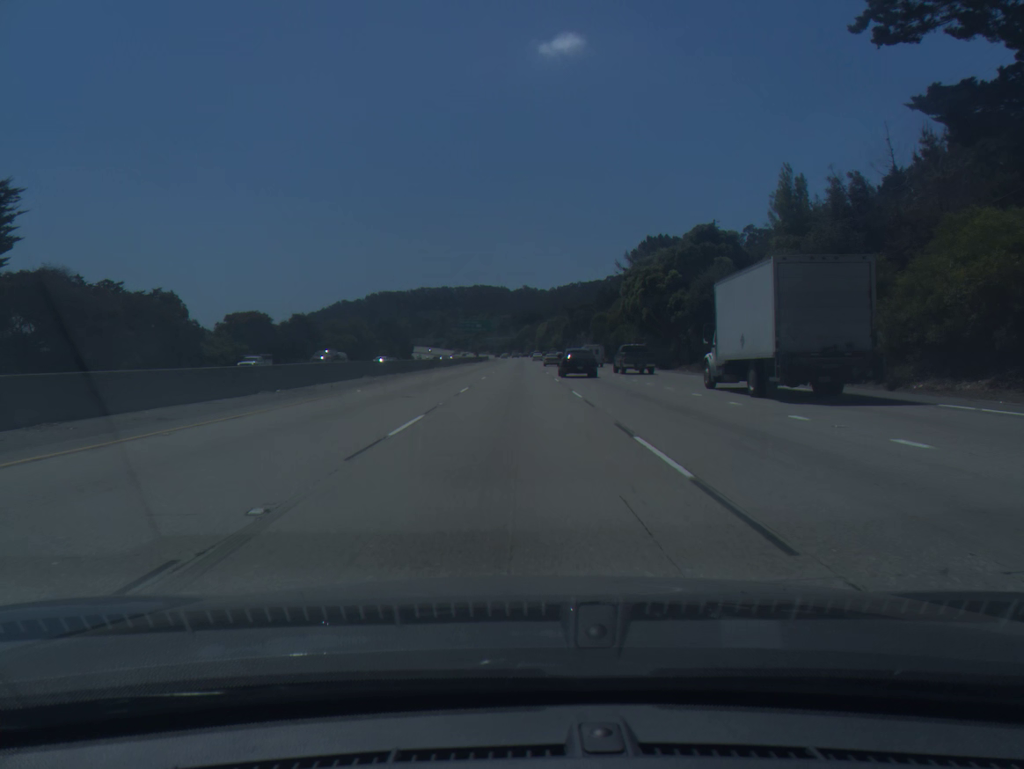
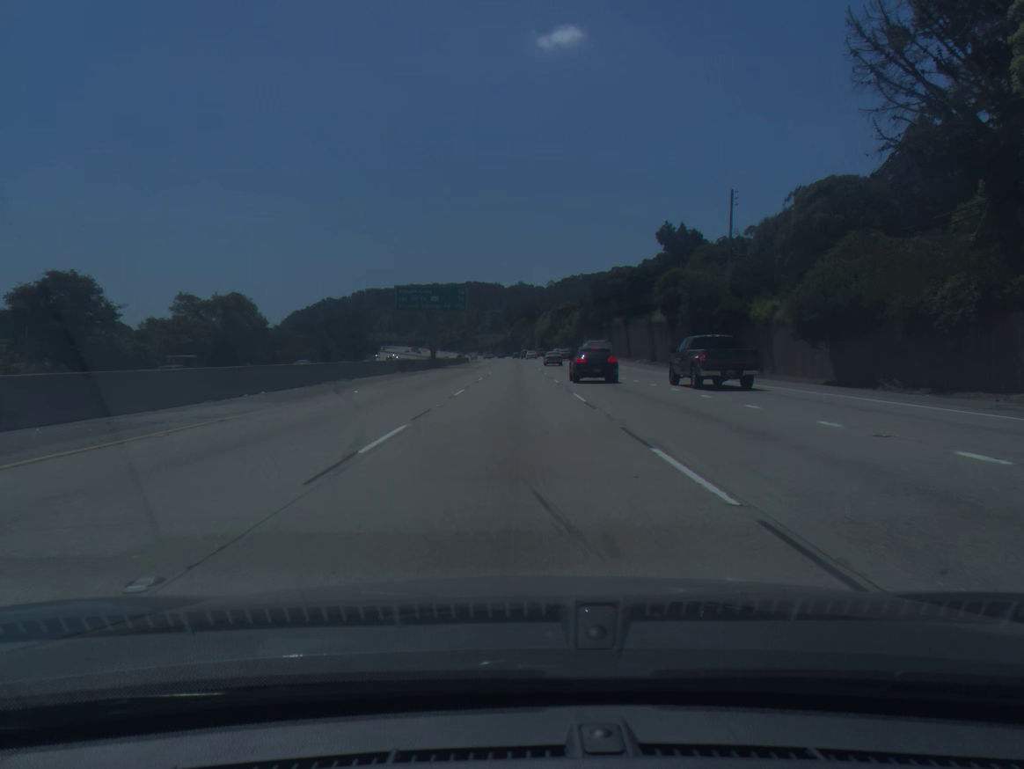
(+0.2, +73.3) m; 0°
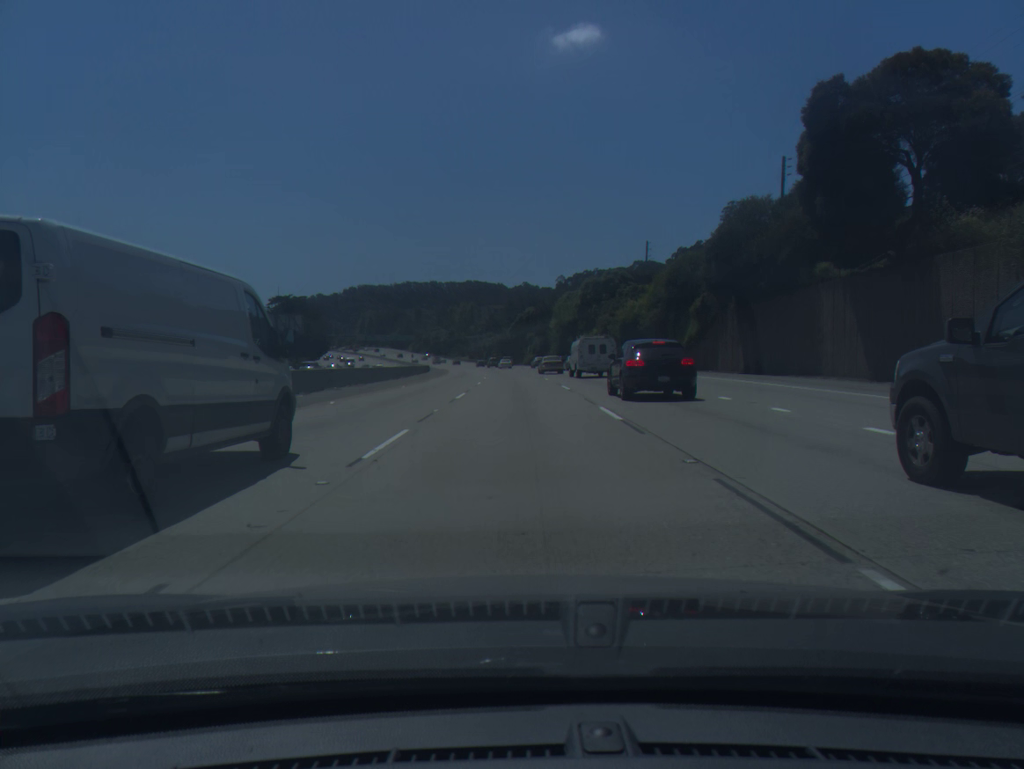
(-0.2, +91.2) m; 0°
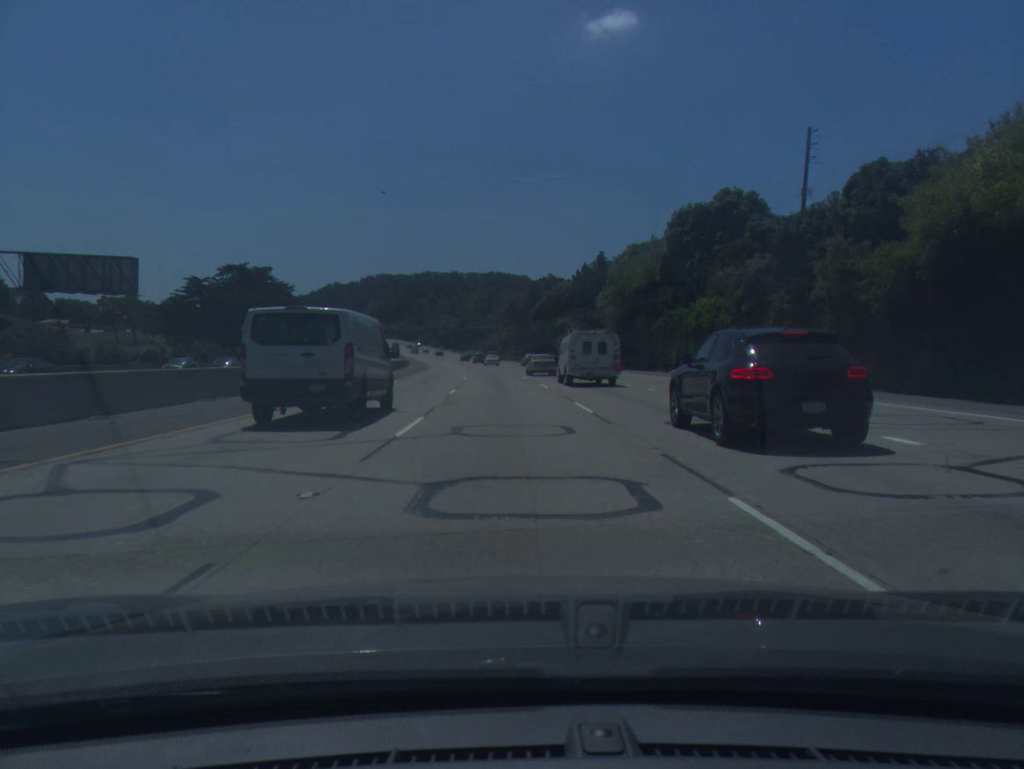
(-0.4, +54.8) m; -1°
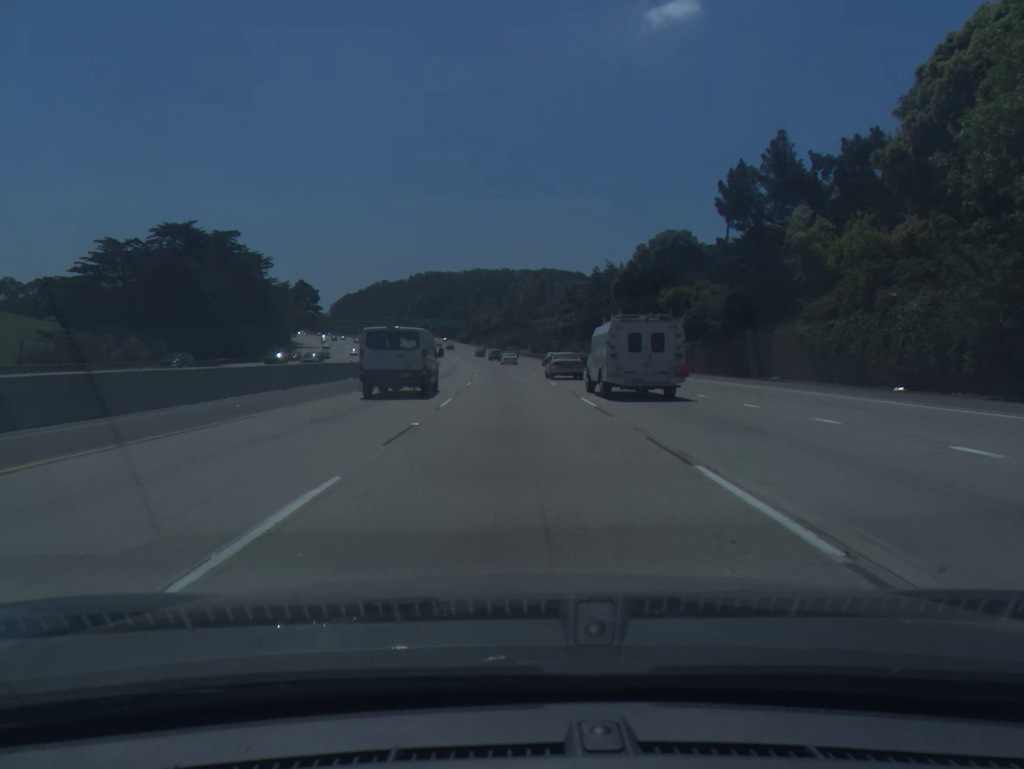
(-1.8, +54.8) m; -4°
